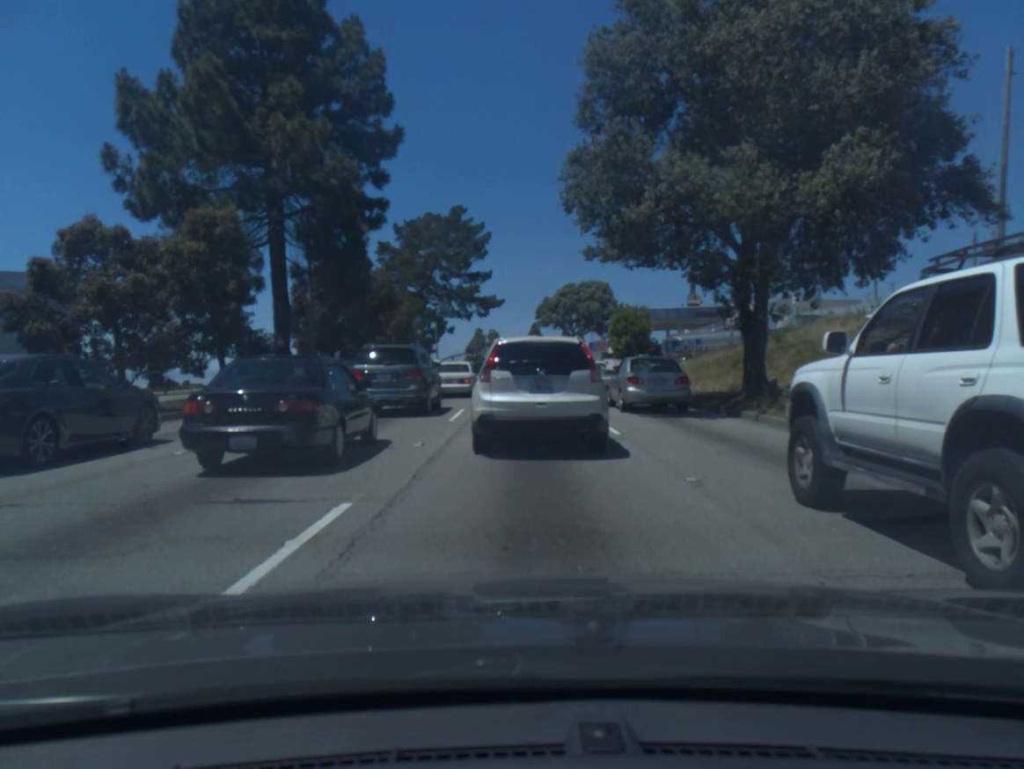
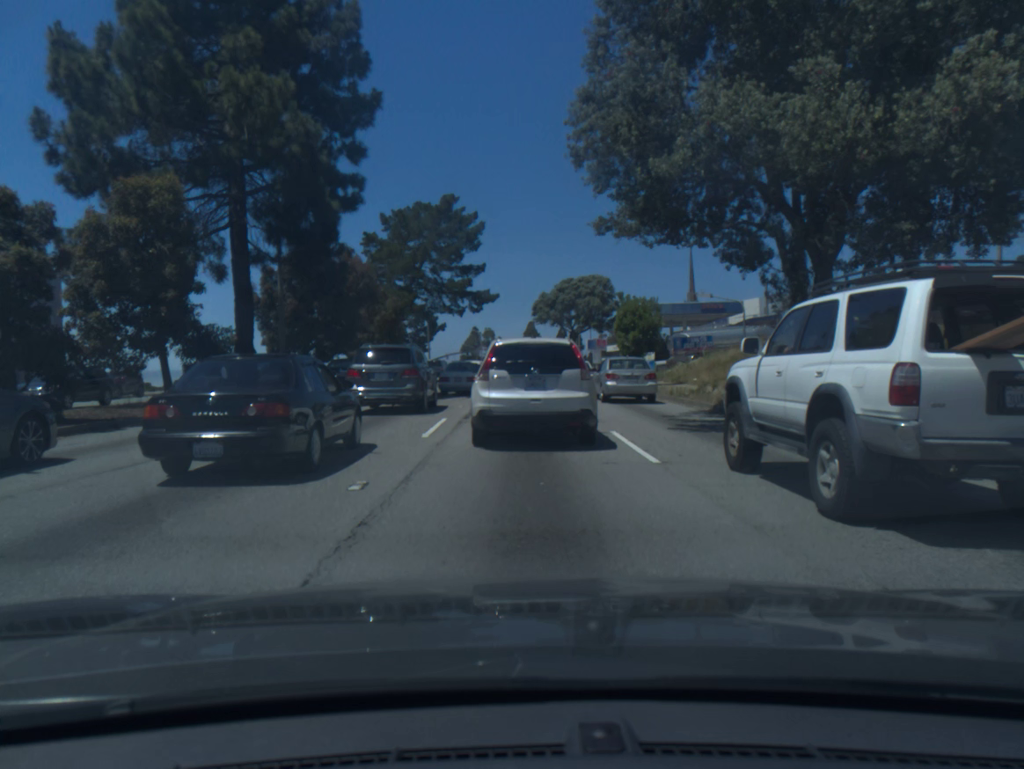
(0.0, +4.1) m; +1°
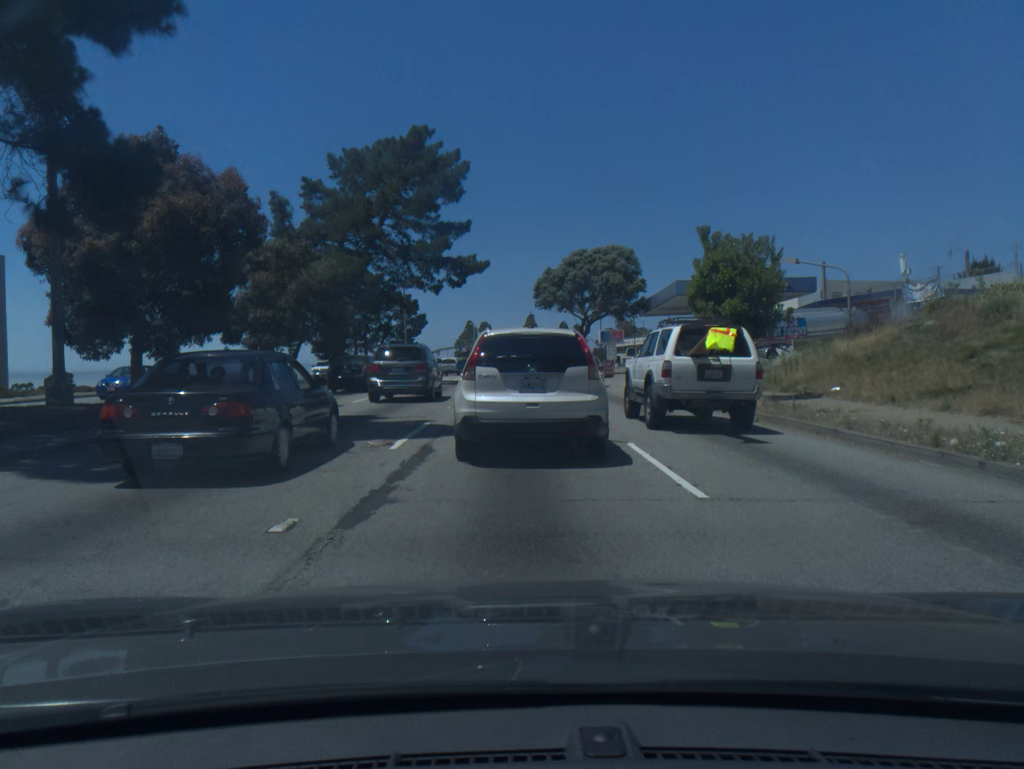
(-0.1, +16.6) m; 0°
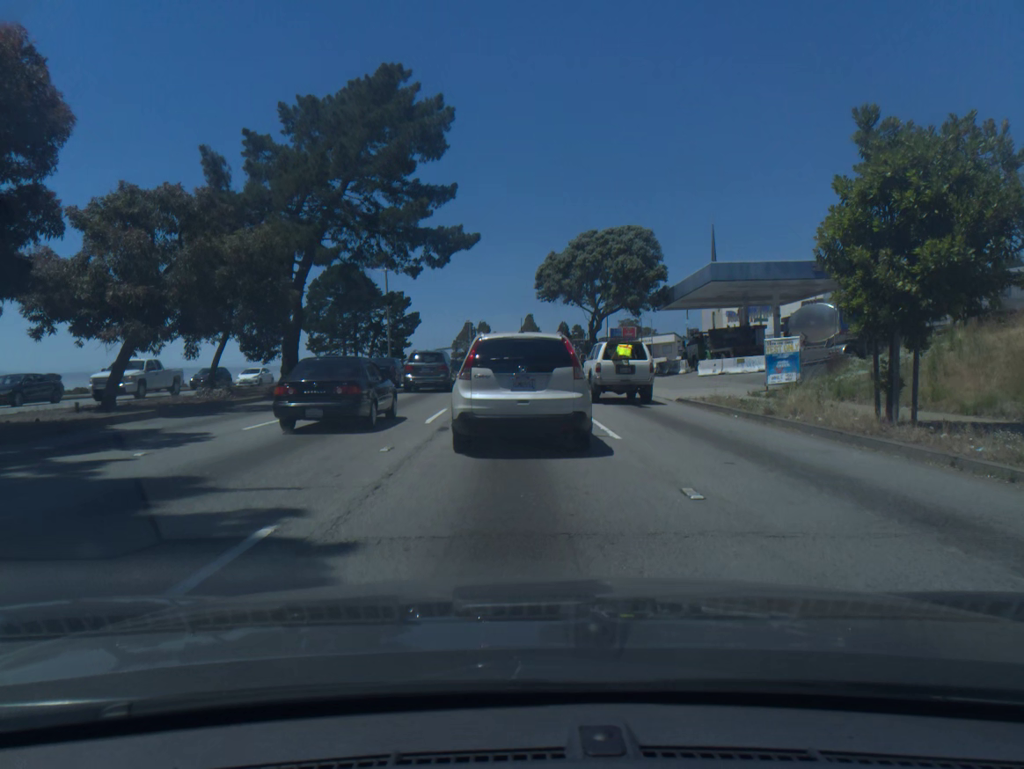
(+0.1, +9.7) m; +1°
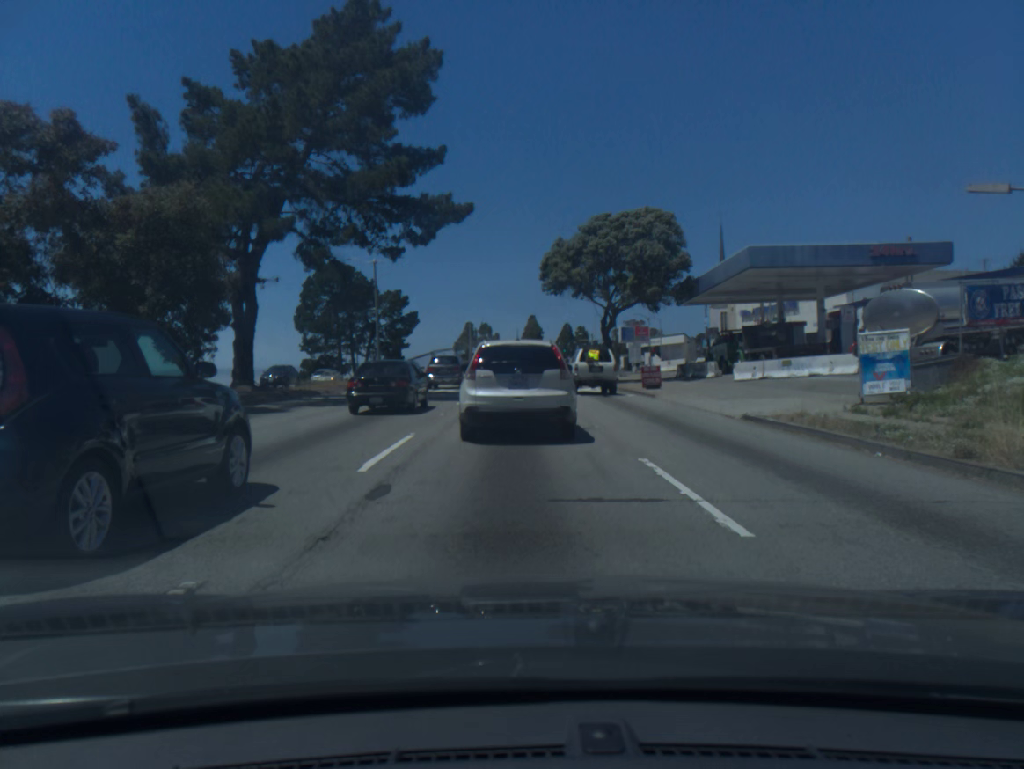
(0.0, +6.7) m; 0°
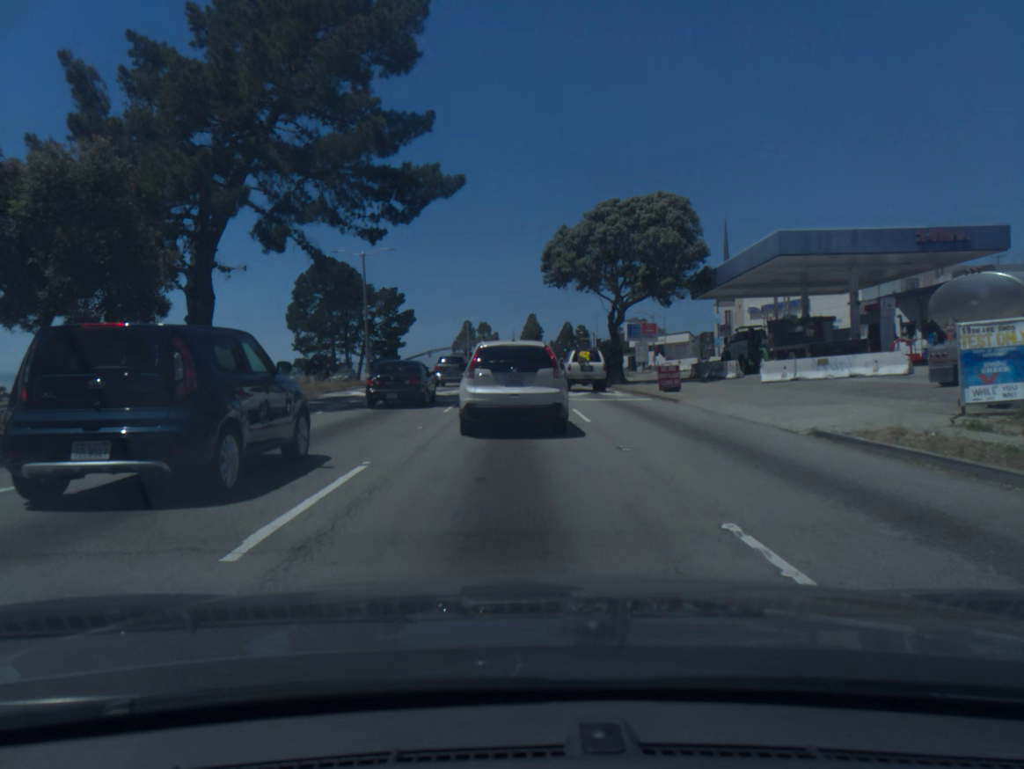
(0.0, +4.0) m; 0°
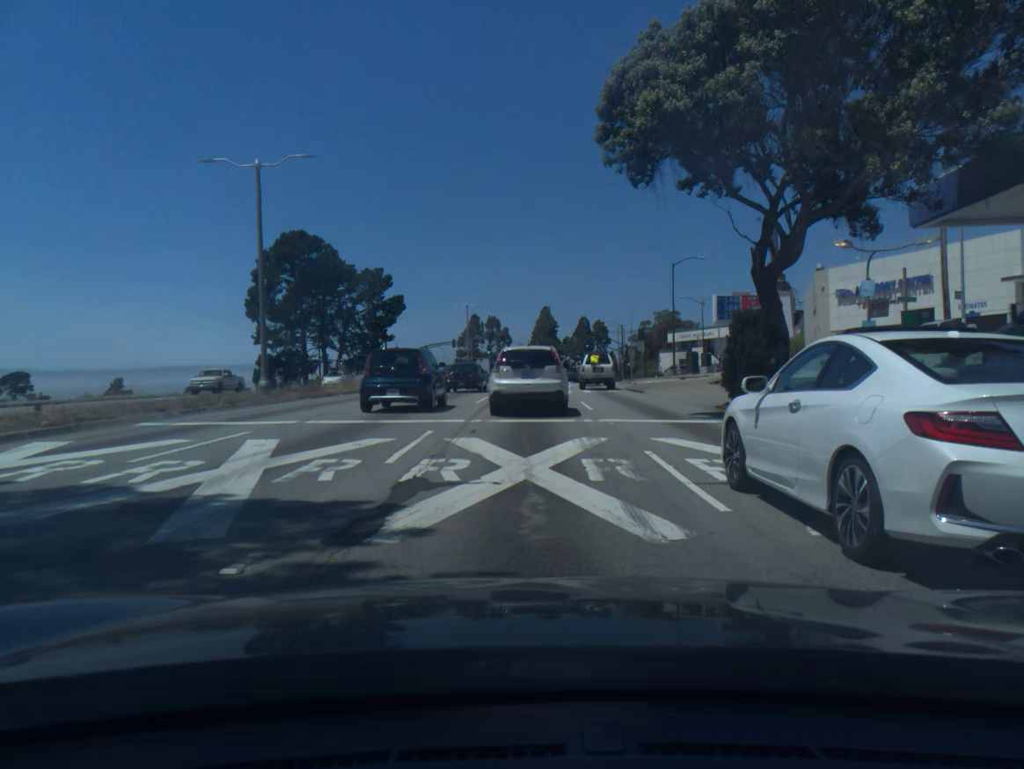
(-0.2, +24.7) m; -1°
